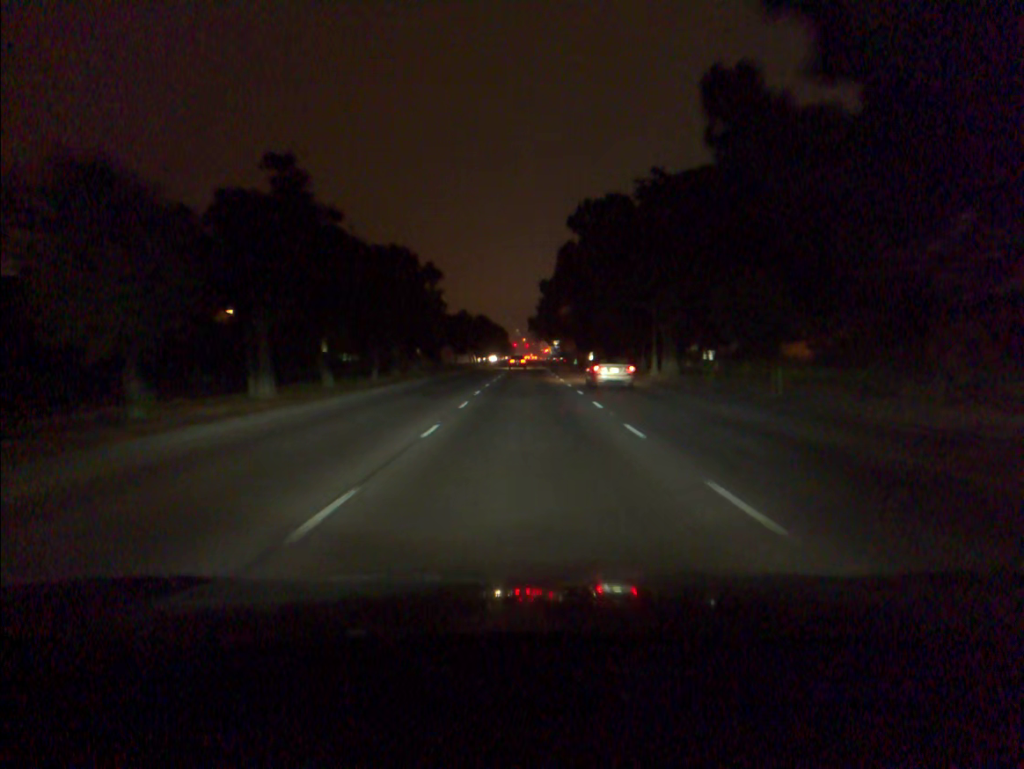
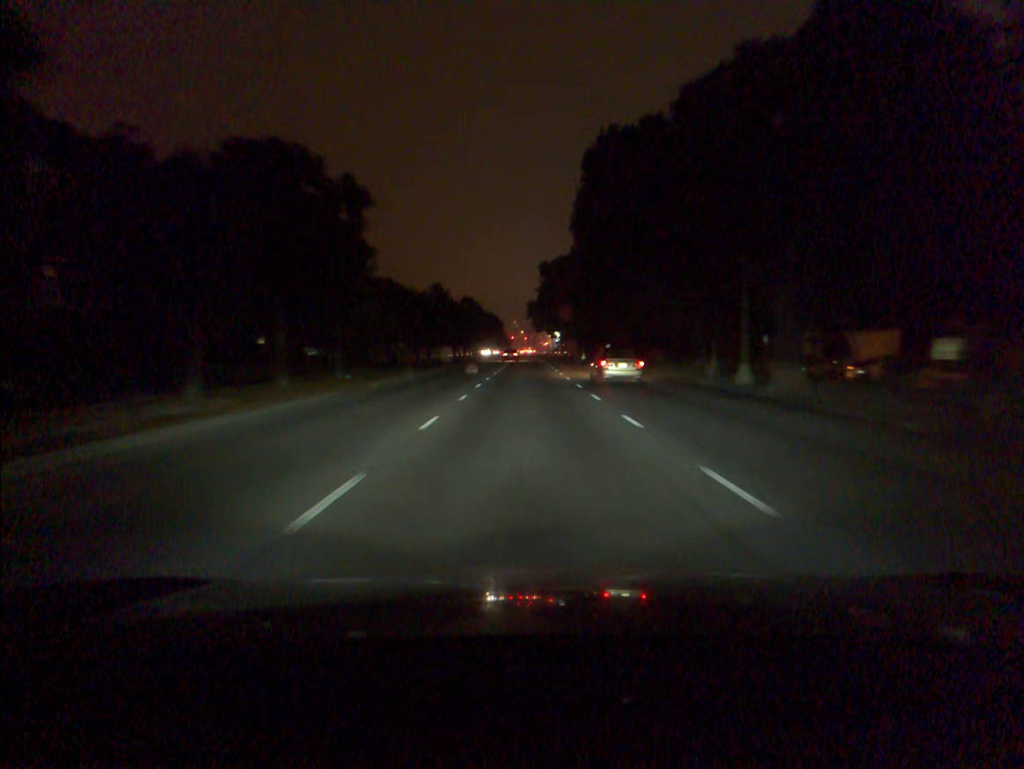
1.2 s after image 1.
(+0.1, +21.1) m; 0°
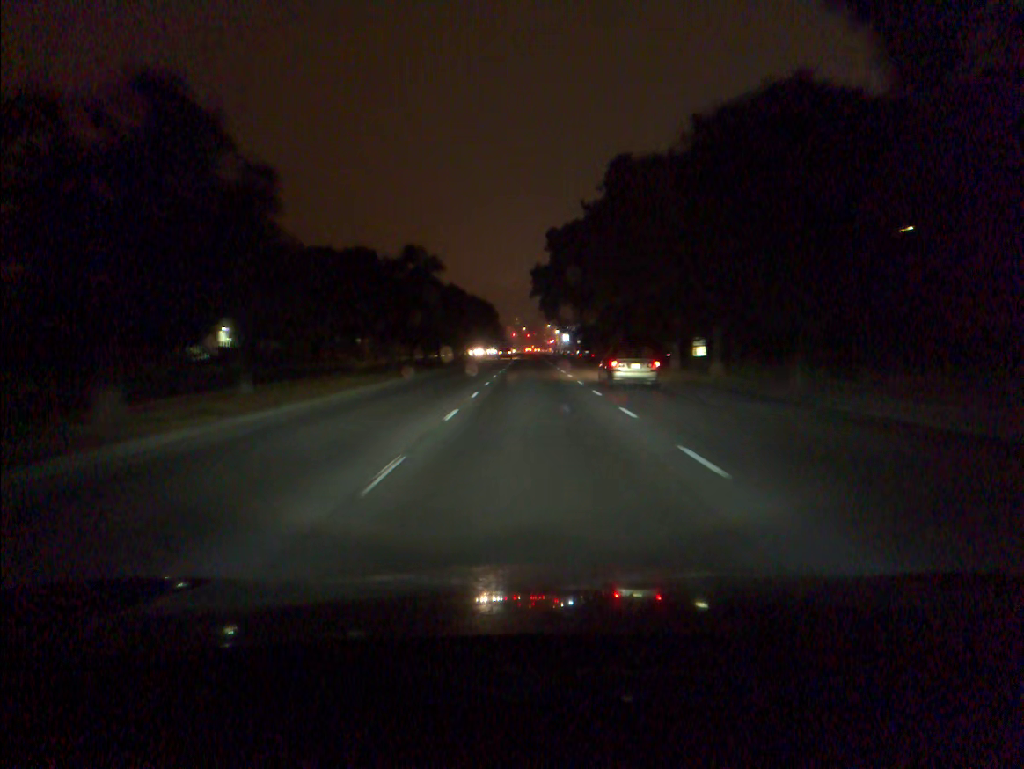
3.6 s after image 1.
(0.0, +41.5) m; 0°
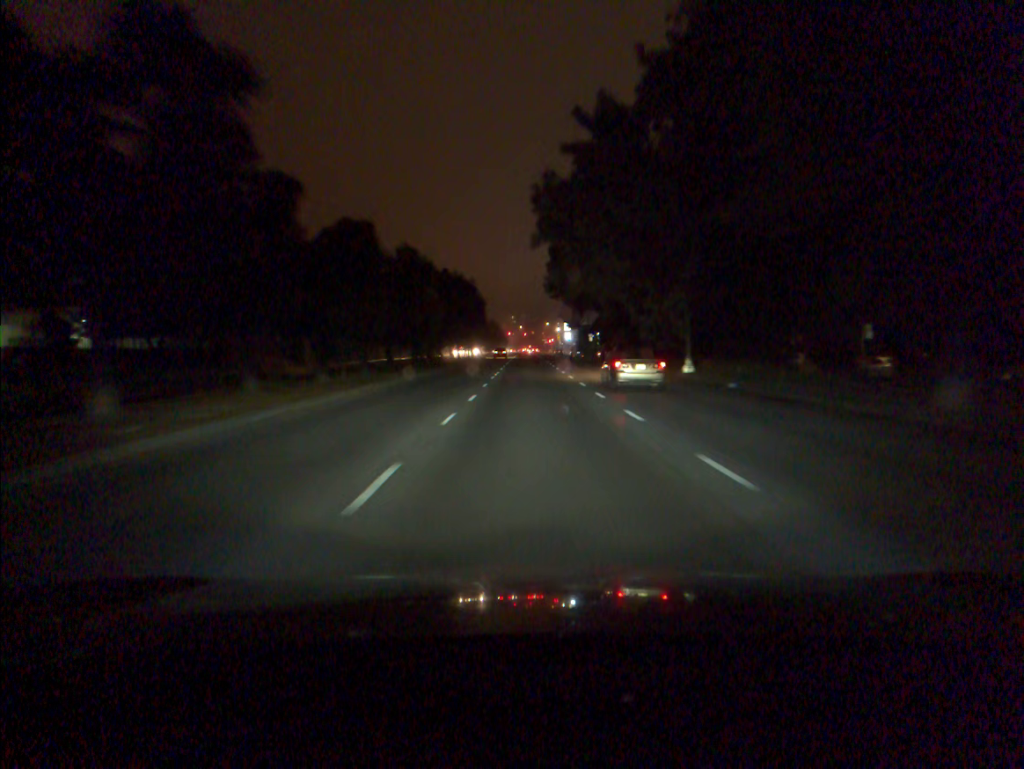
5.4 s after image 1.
(+0.1, +30.1) m; 0°
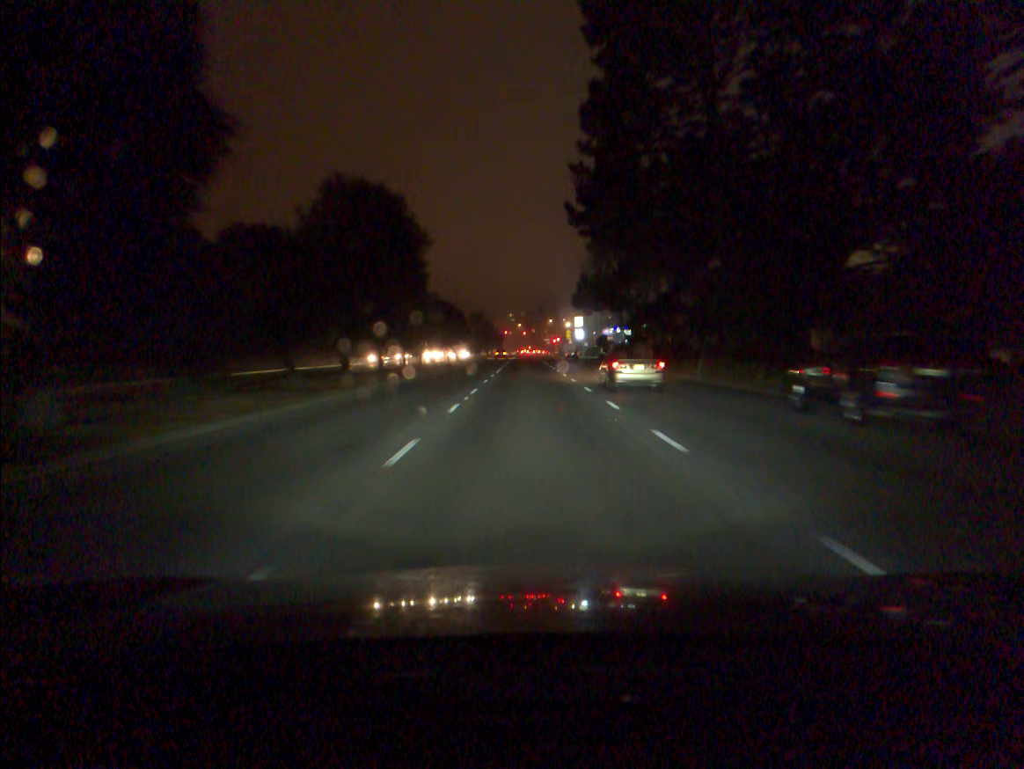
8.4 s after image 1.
(+0.1, +47.7) m; 0°
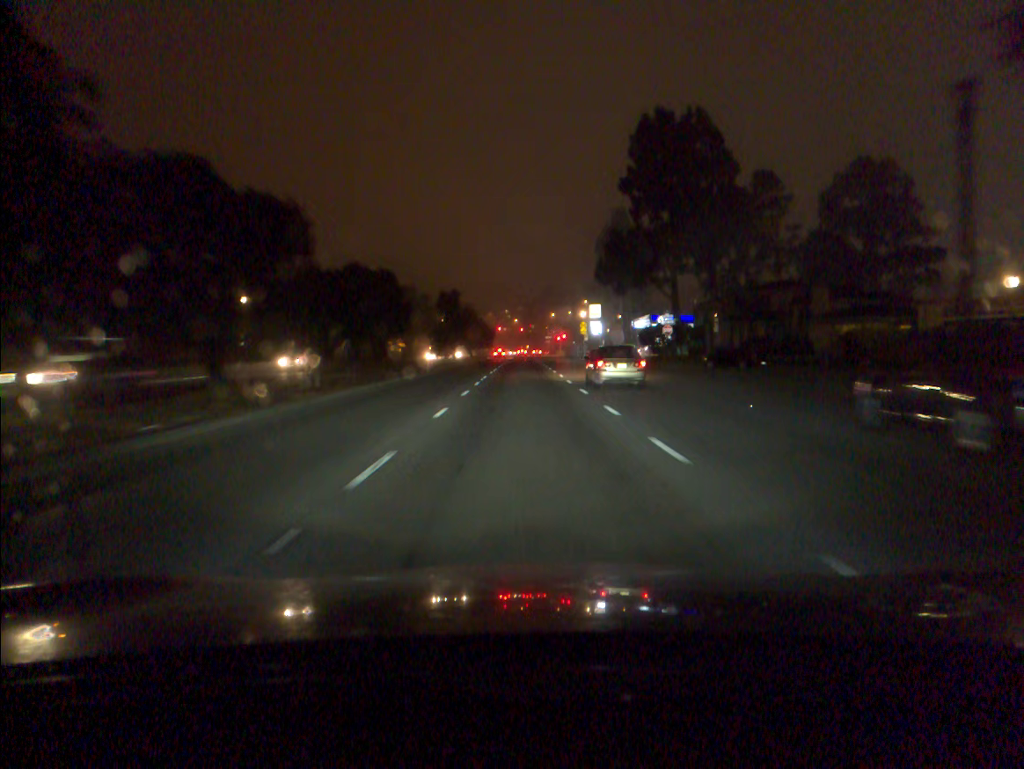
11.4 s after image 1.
(+0.1, +44.4) m; 0°
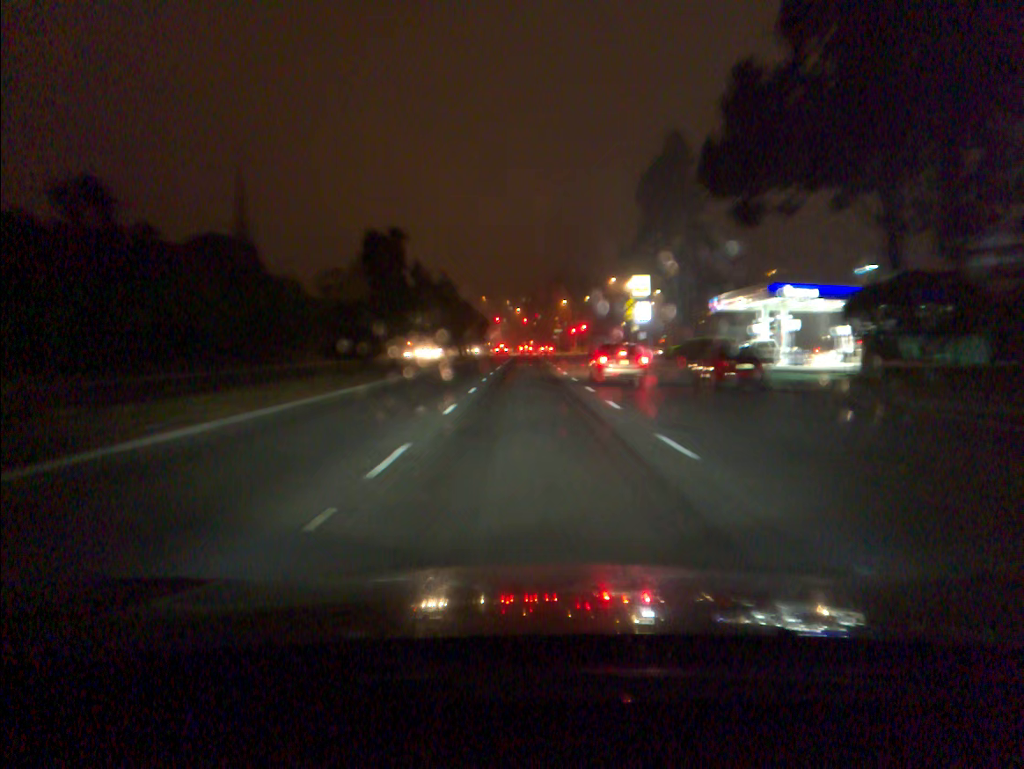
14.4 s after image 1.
(-0.1, +43.0) m; 0°
